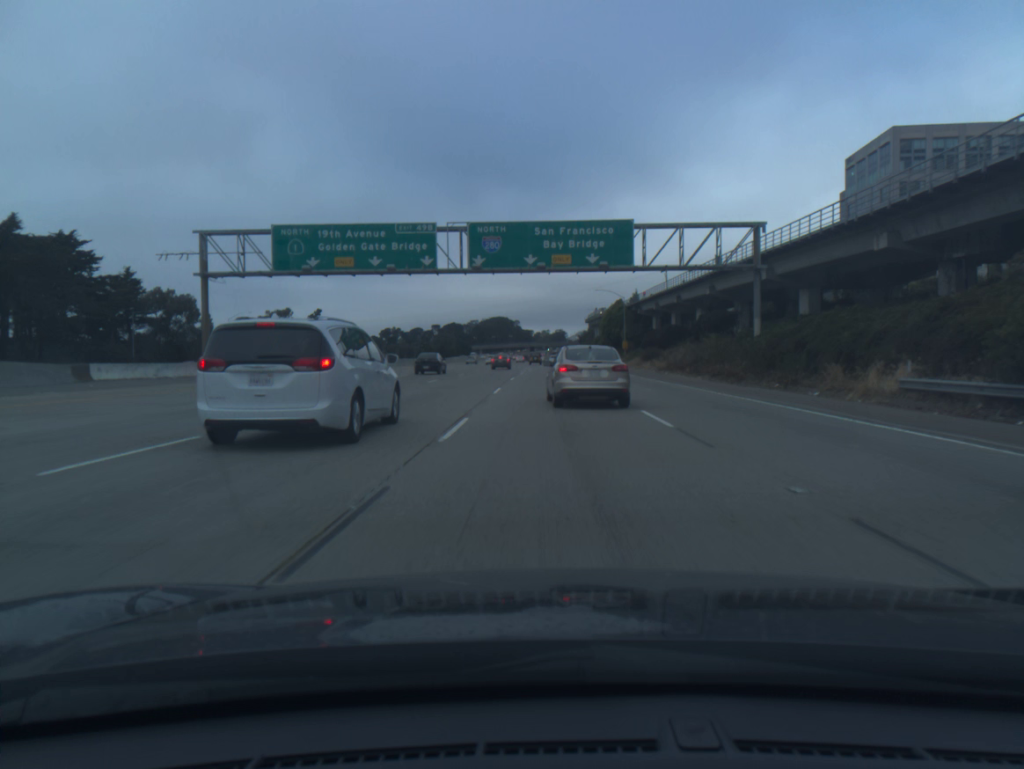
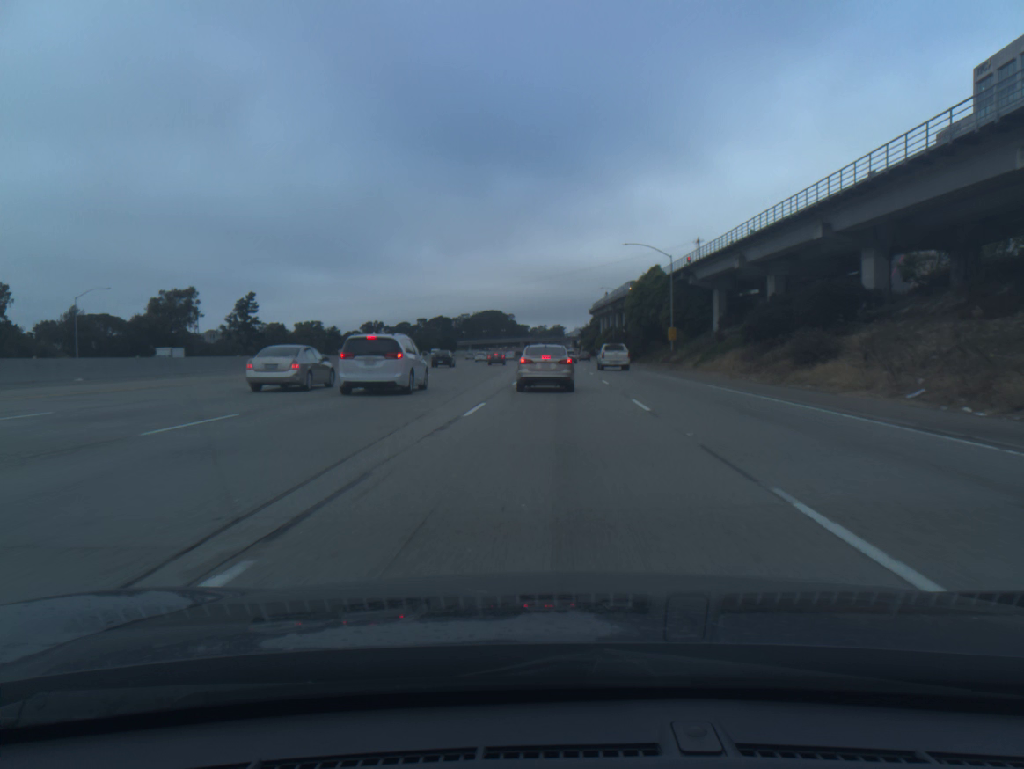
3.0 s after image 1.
(+0.3, +53.5) m; 0°
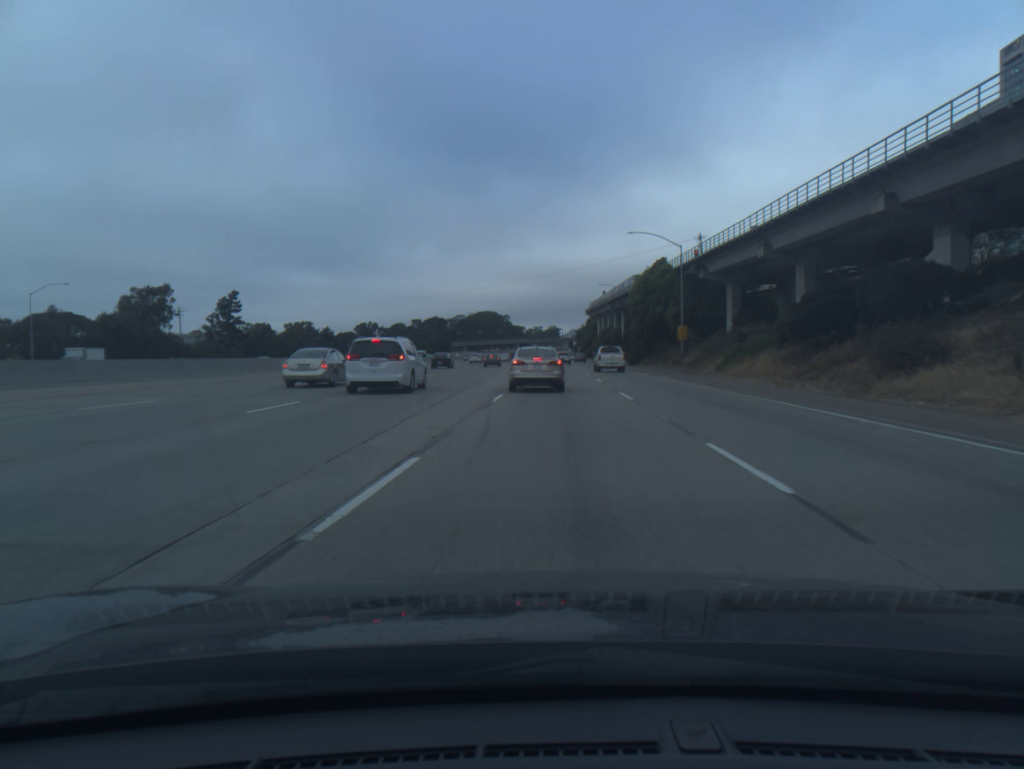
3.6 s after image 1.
(0.0, +9.6) m; 0°
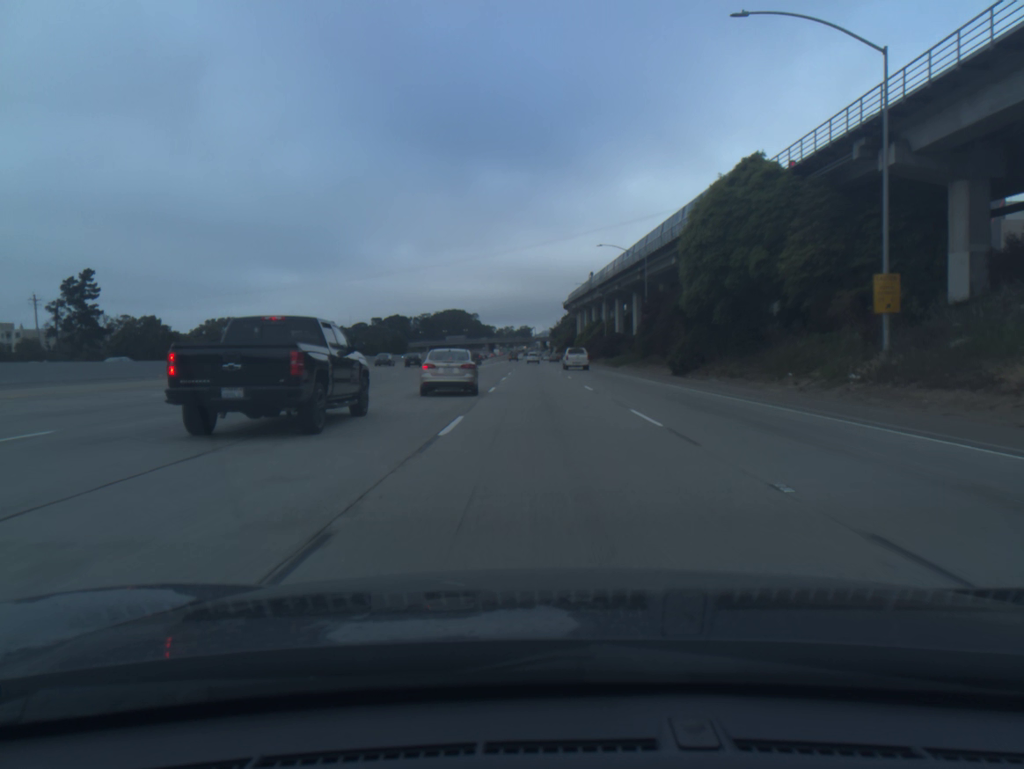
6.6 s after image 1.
(+0.6, +49.8) m; +2°
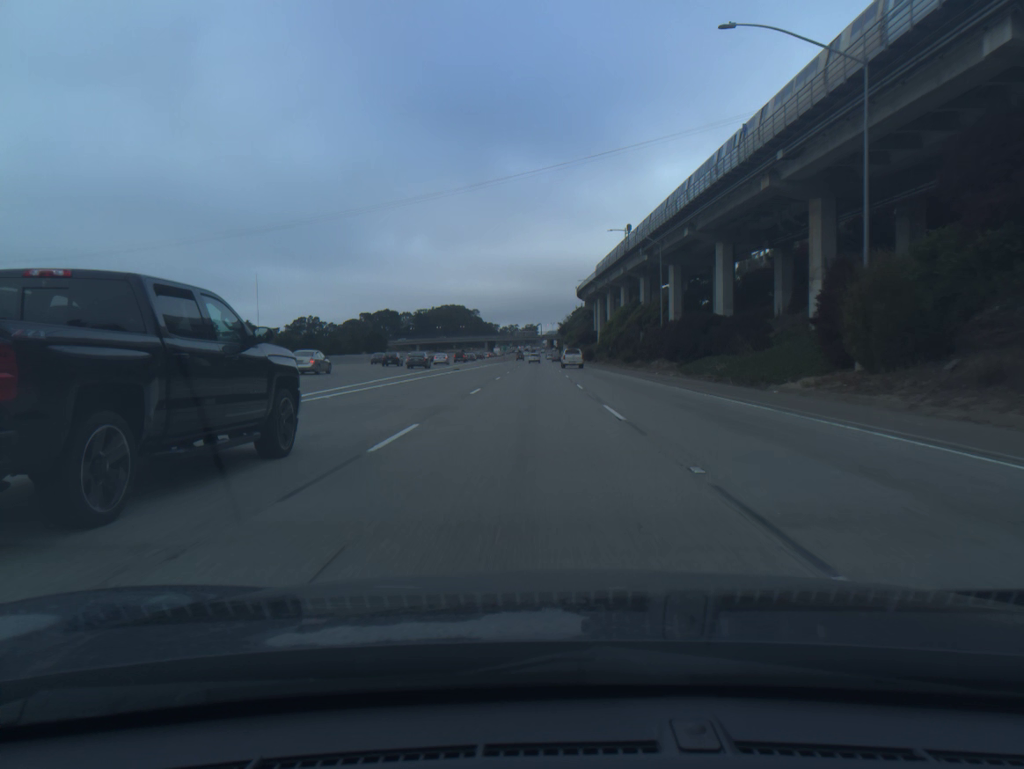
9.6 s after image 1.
(-0.1, +56.1) m; 0°
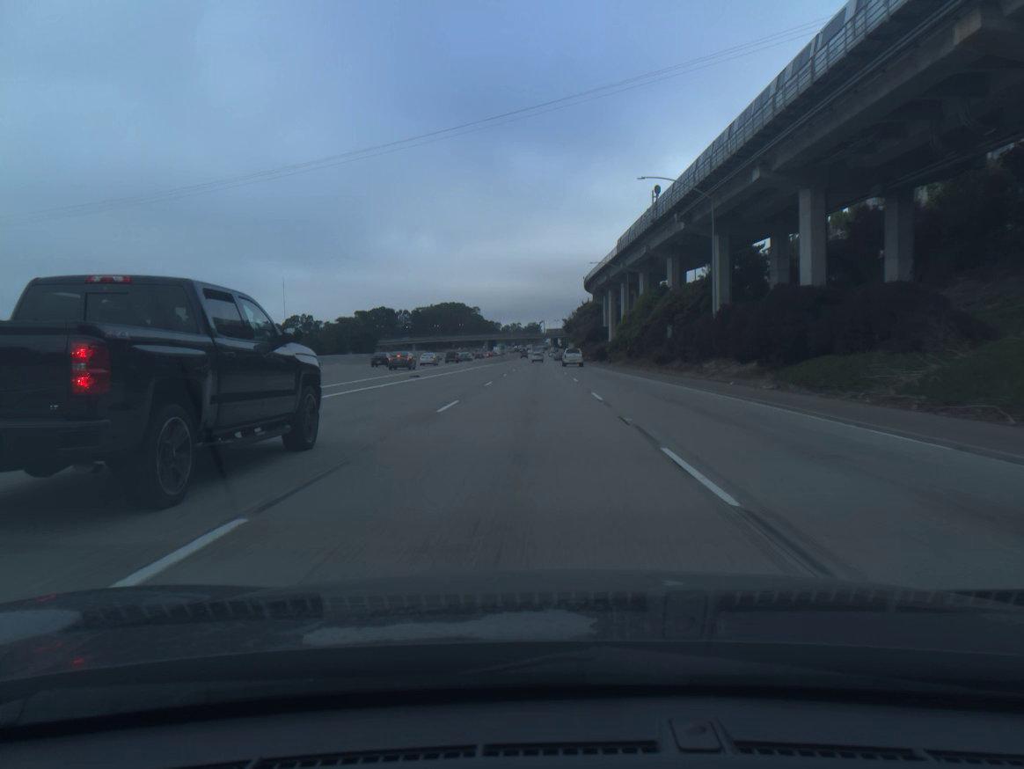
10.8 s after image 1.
(-0.1, +22.3) m; 0°
